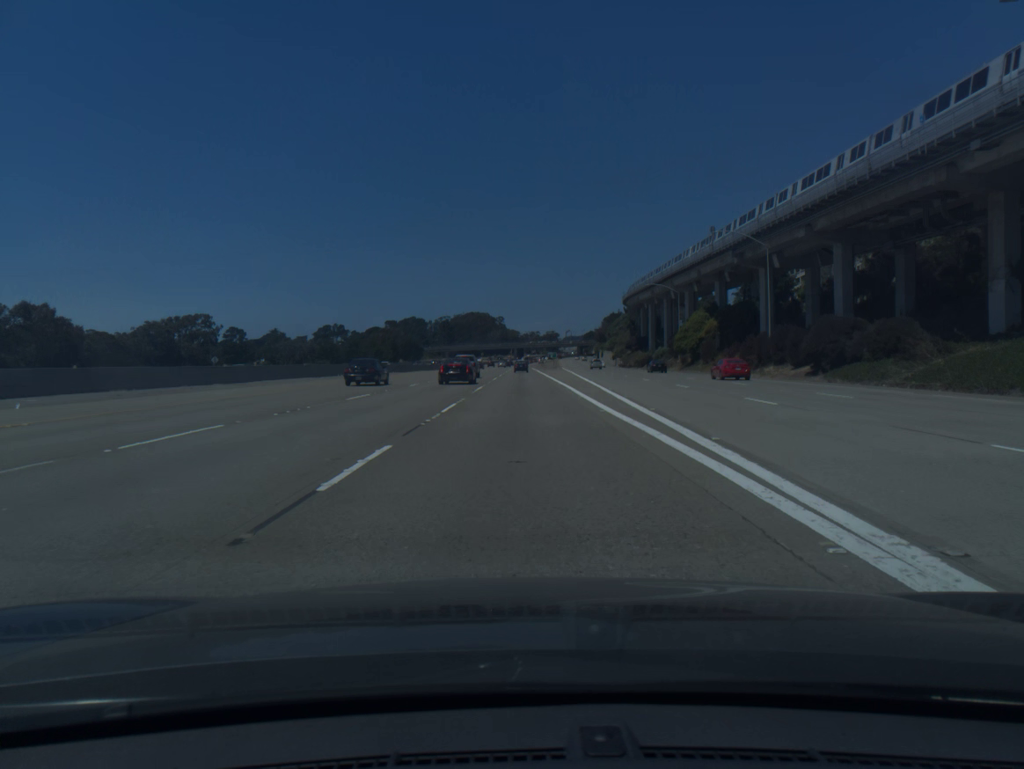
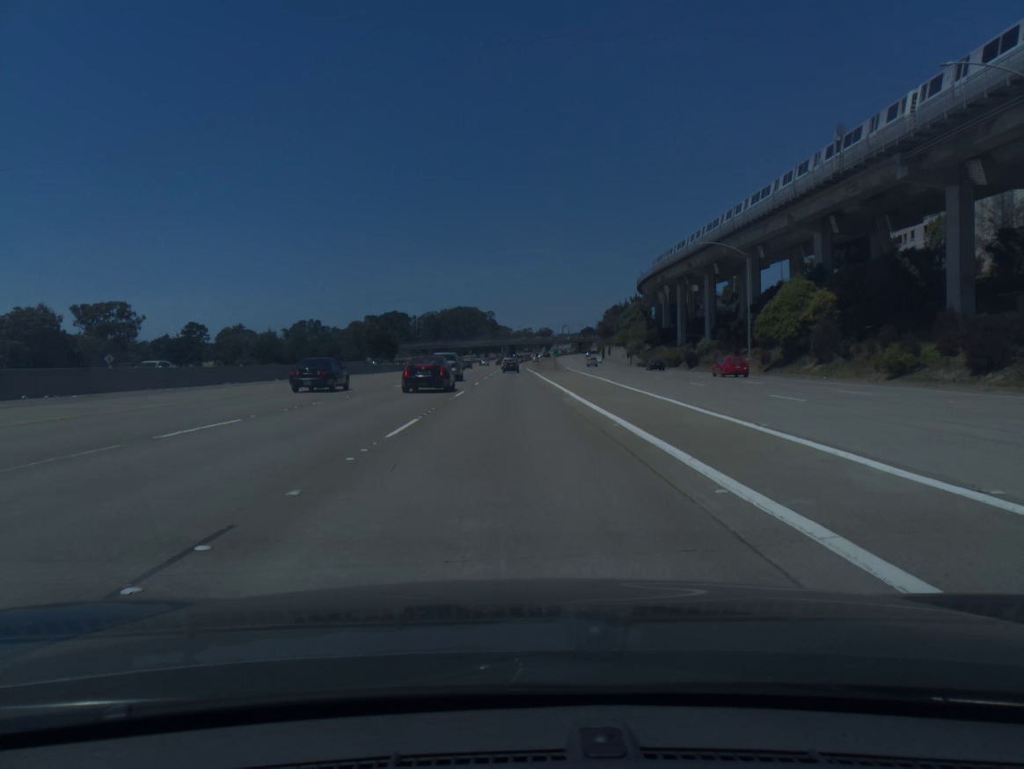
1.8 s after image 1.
(+0.3, +41.5) m; +1°
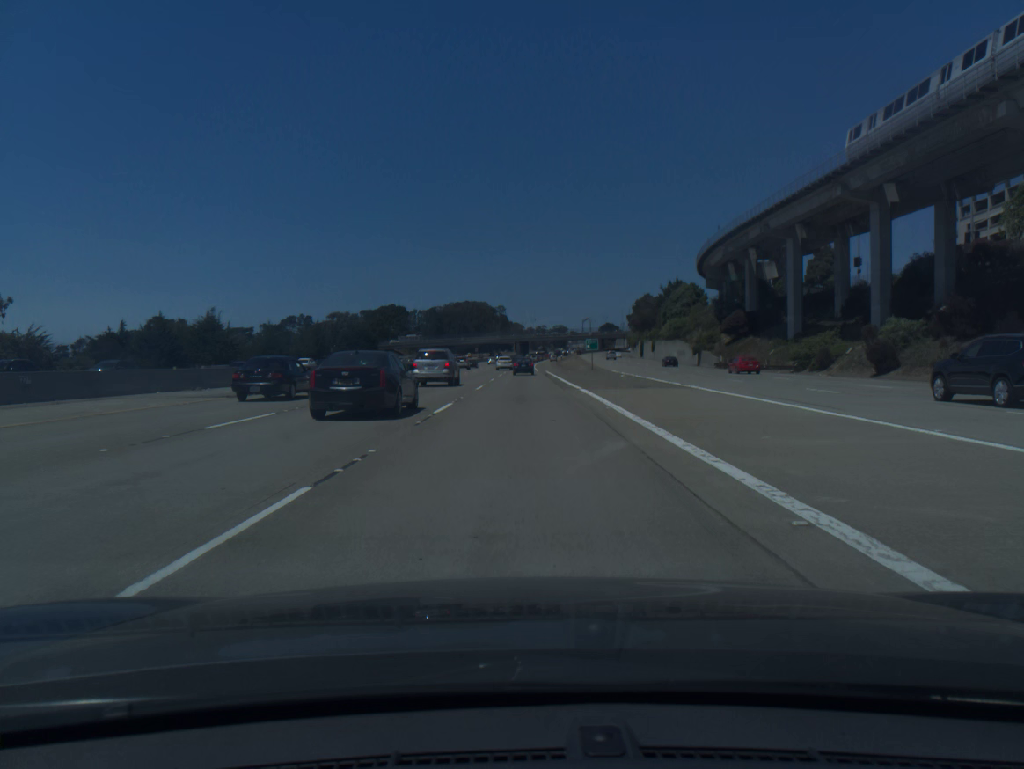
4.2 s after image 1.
(-0.3, +52.8) m; -1°
